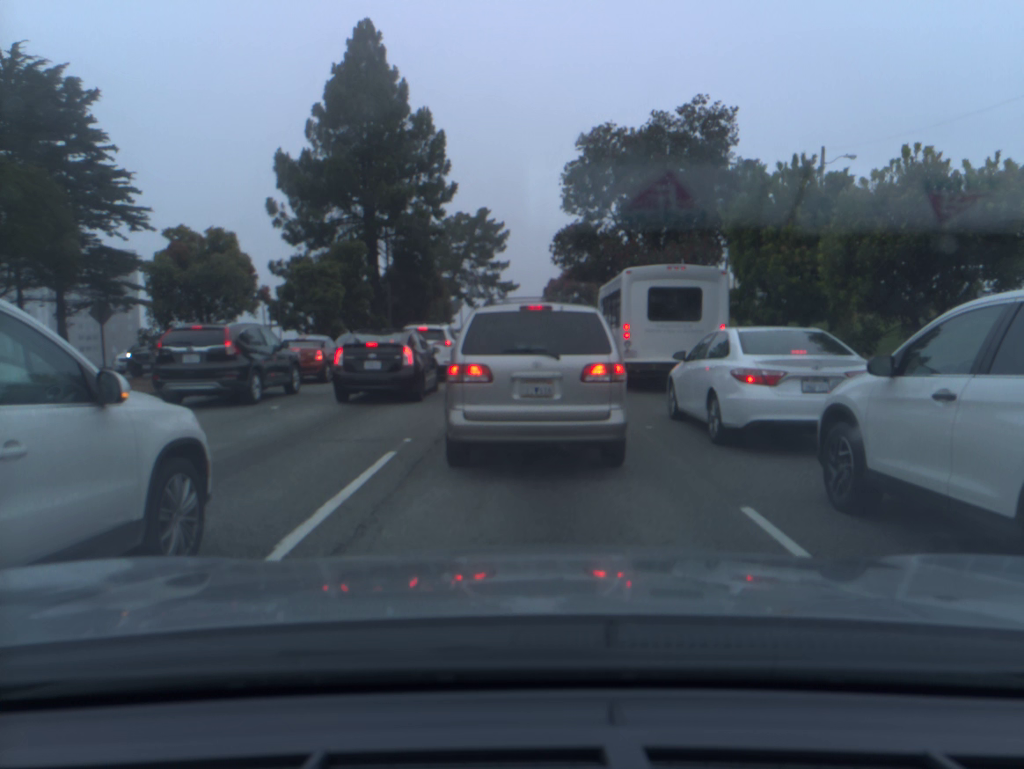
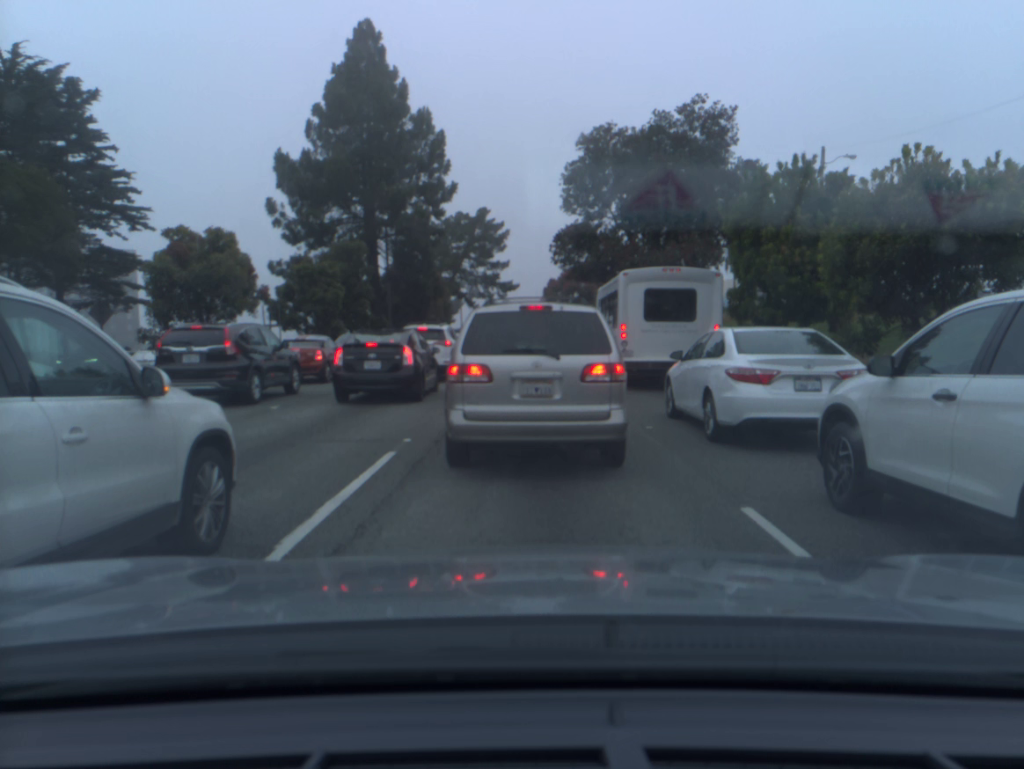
(0.0, 0.0) m; 0°
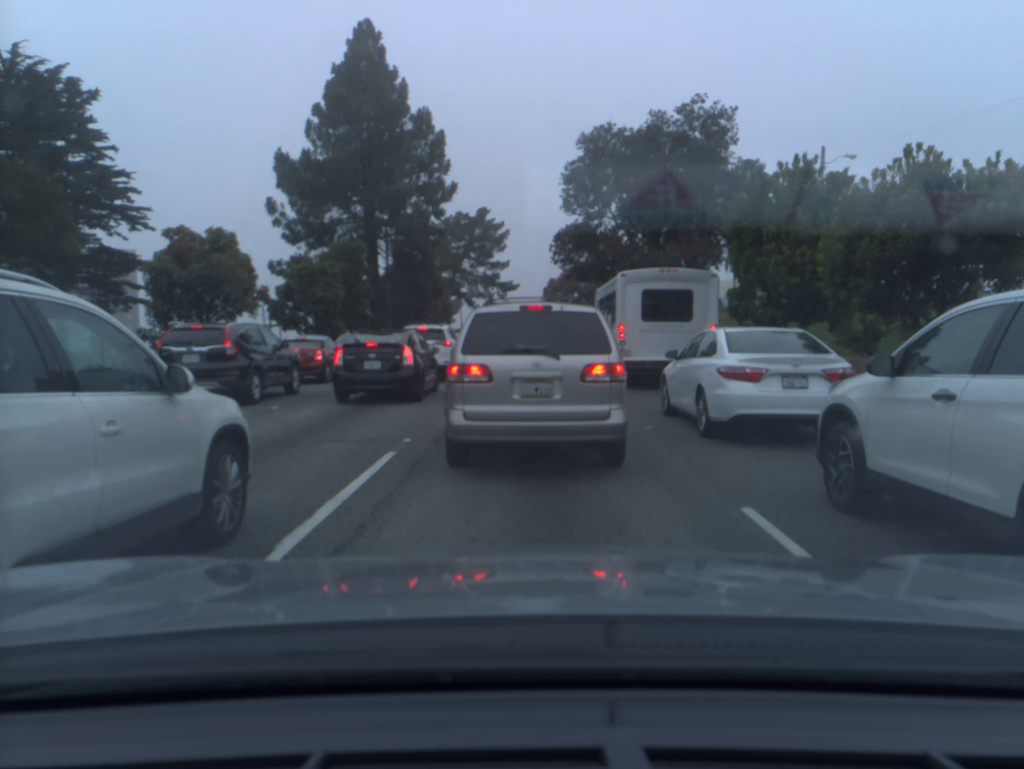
(0.0, 0.0) m; 0°
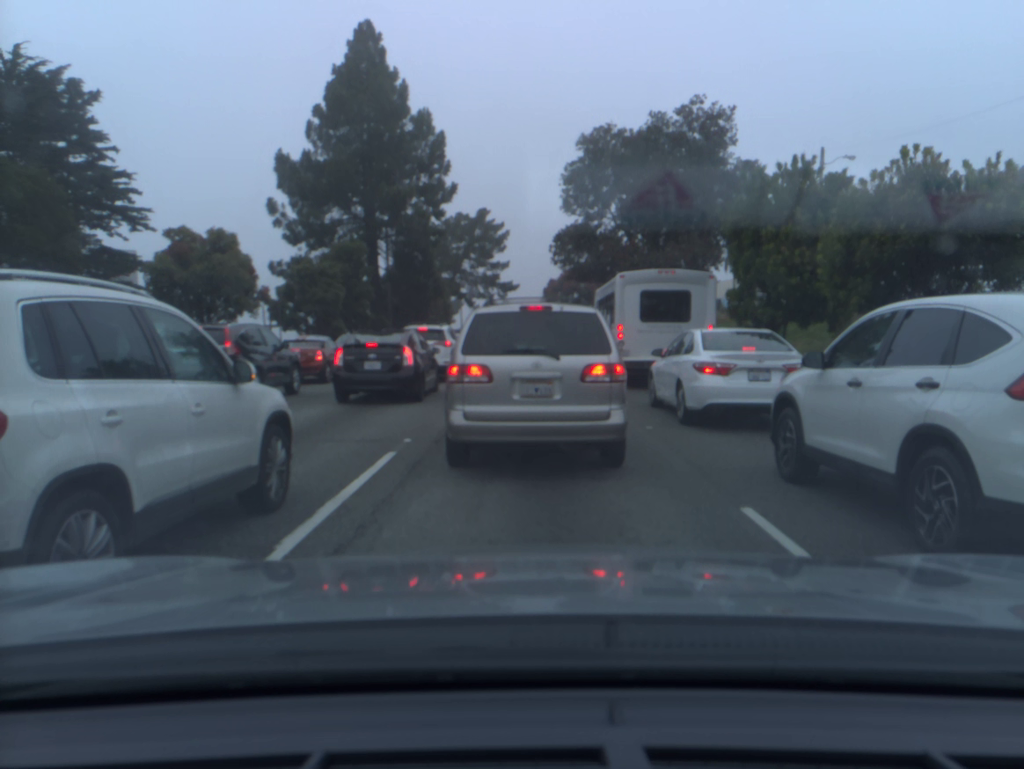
(0.0, 0.0) m; 0°
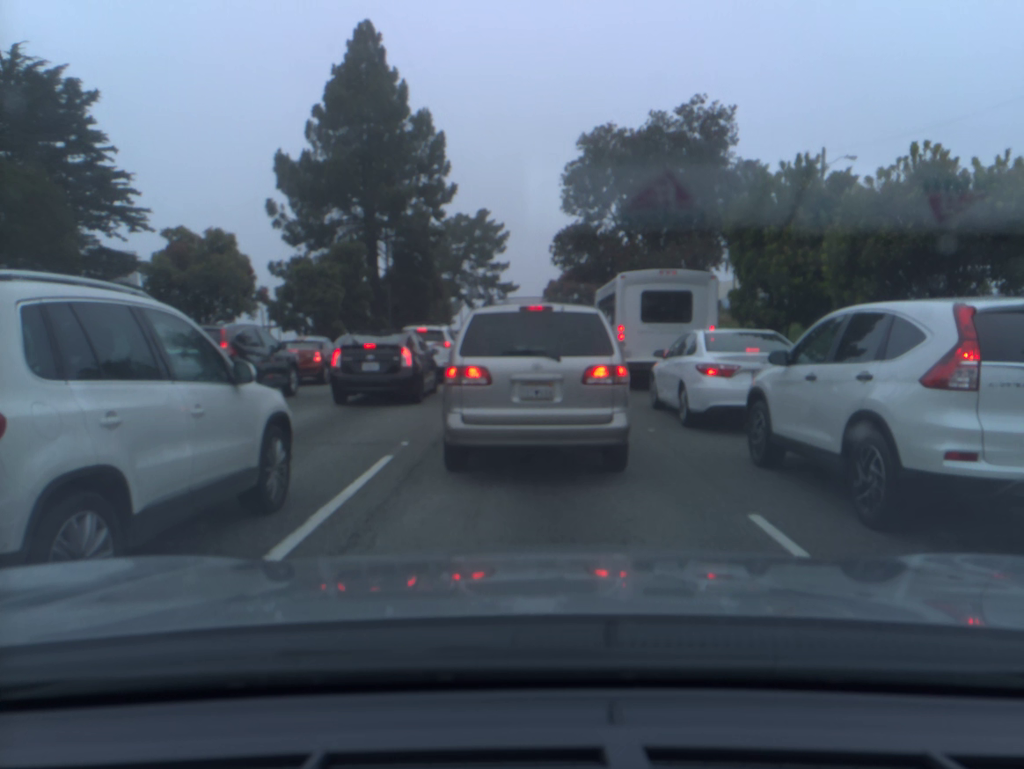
(0.0, +0.2) m; 0°
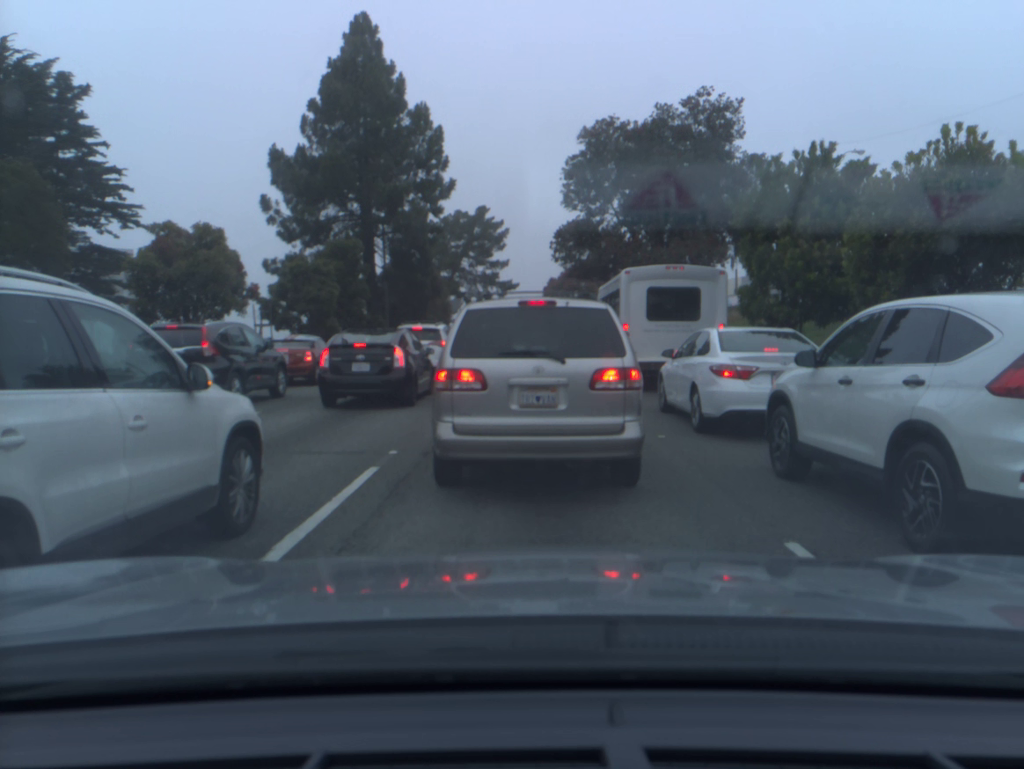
(0.0, +0.8) m; 0°
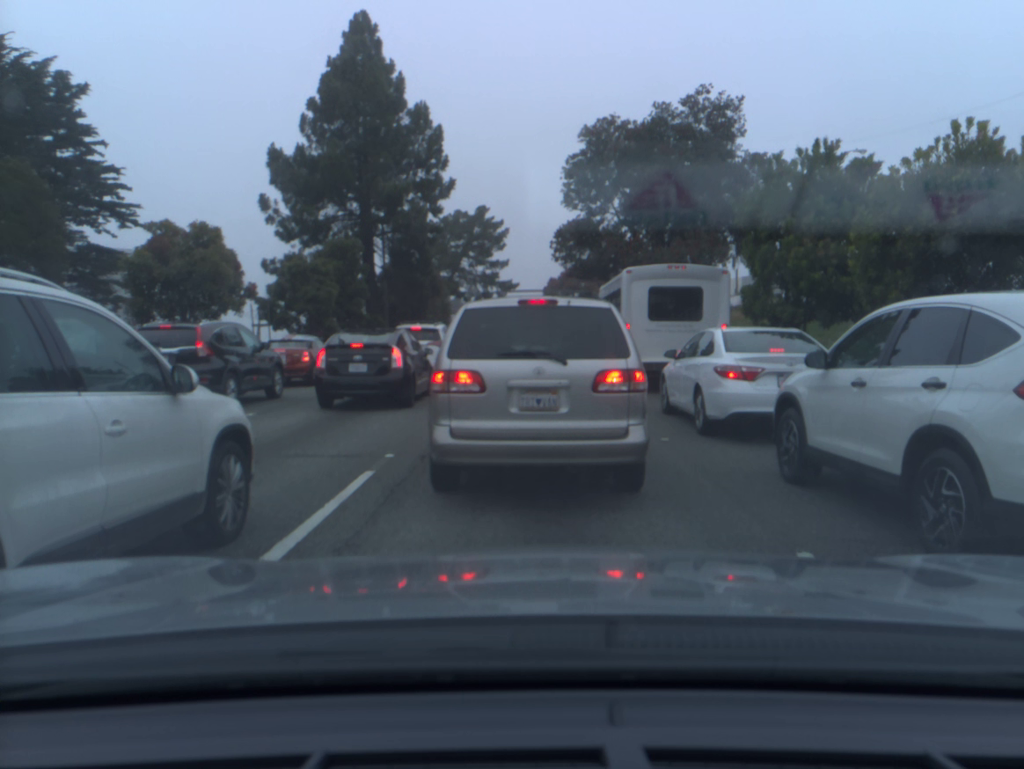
(0.0, +0.2) m; 0°
